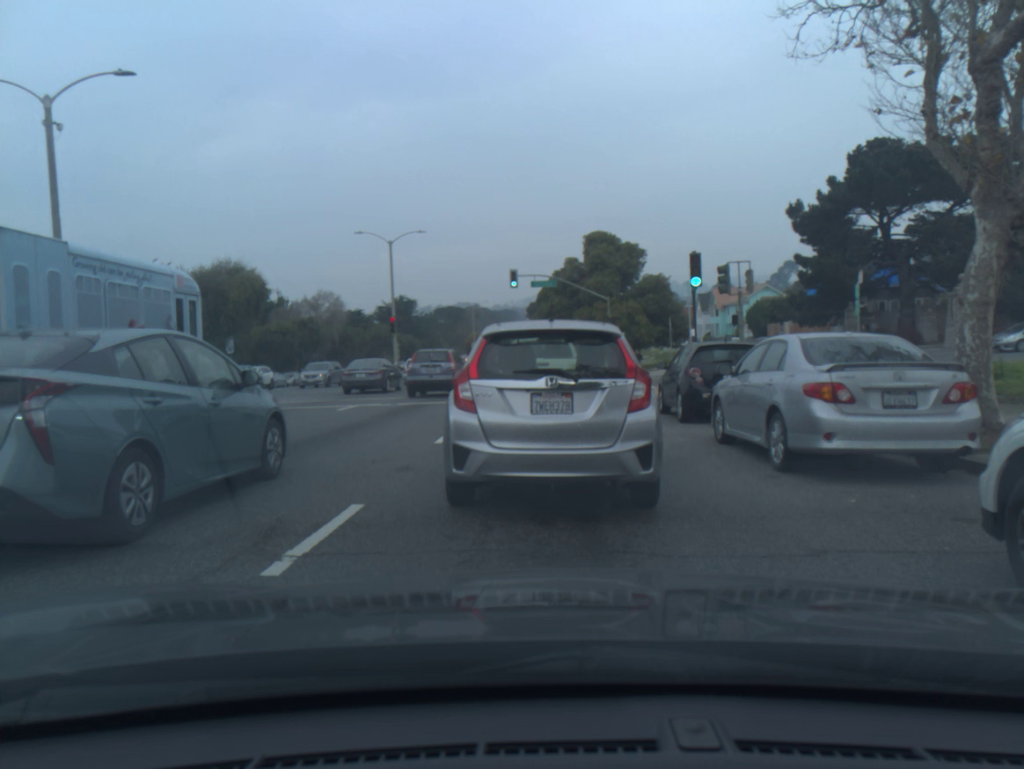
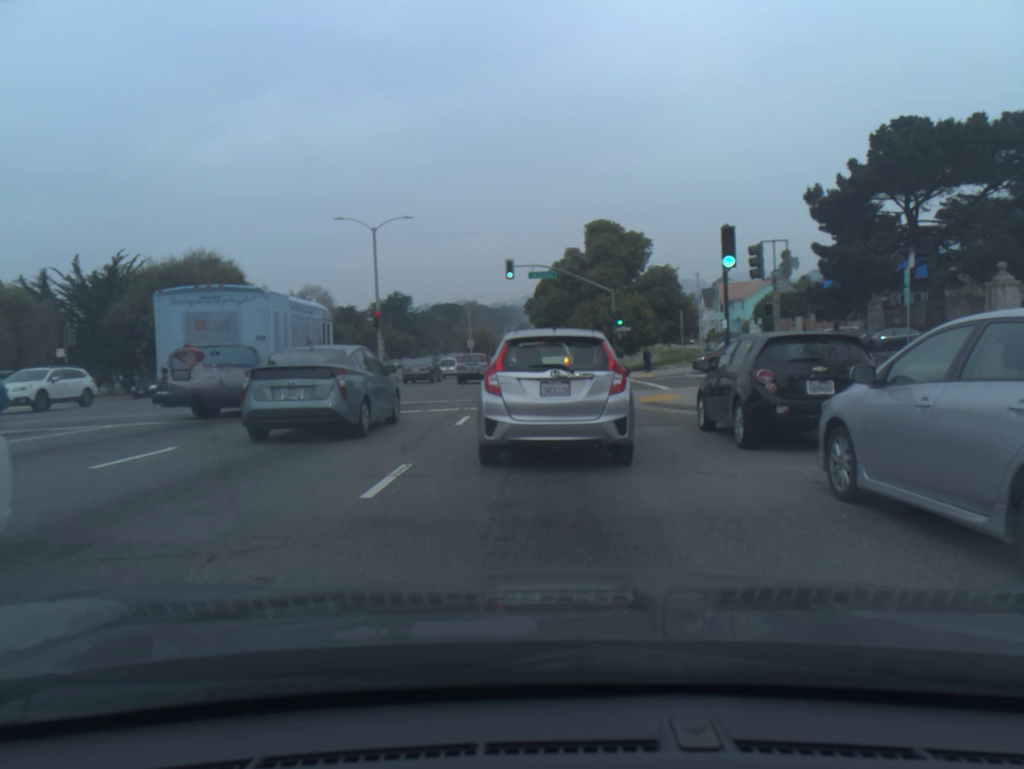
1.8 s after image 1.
(0.0, +4.4) m; 0°
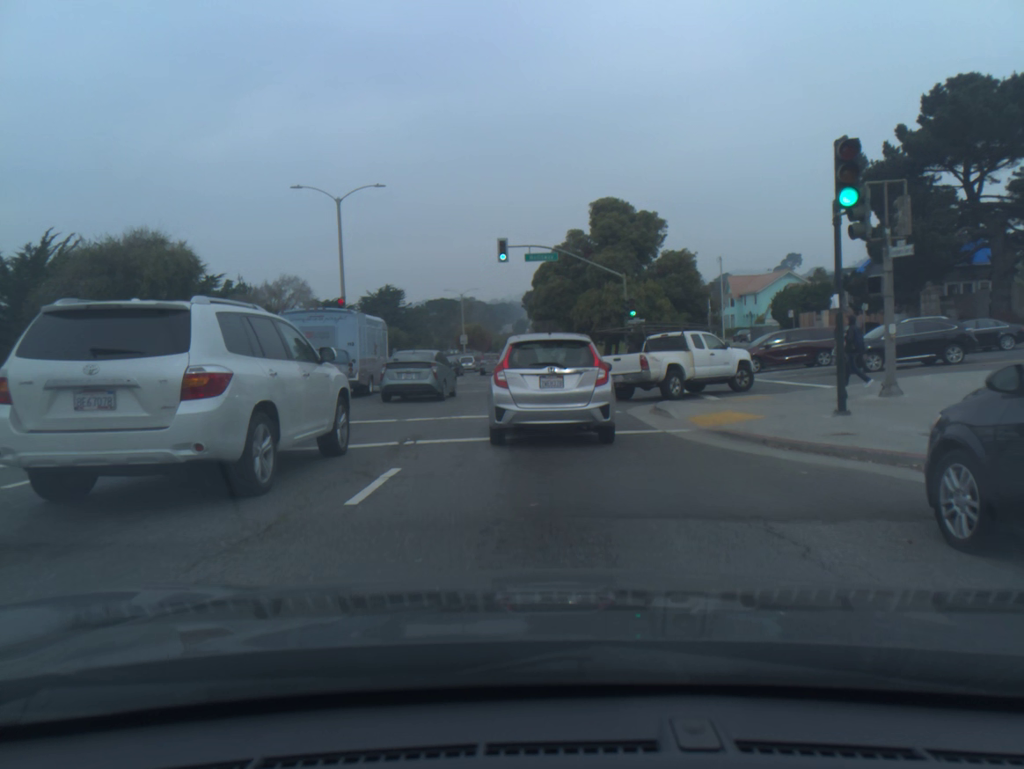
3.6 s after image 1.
(0.0, +7.7) m; 0°
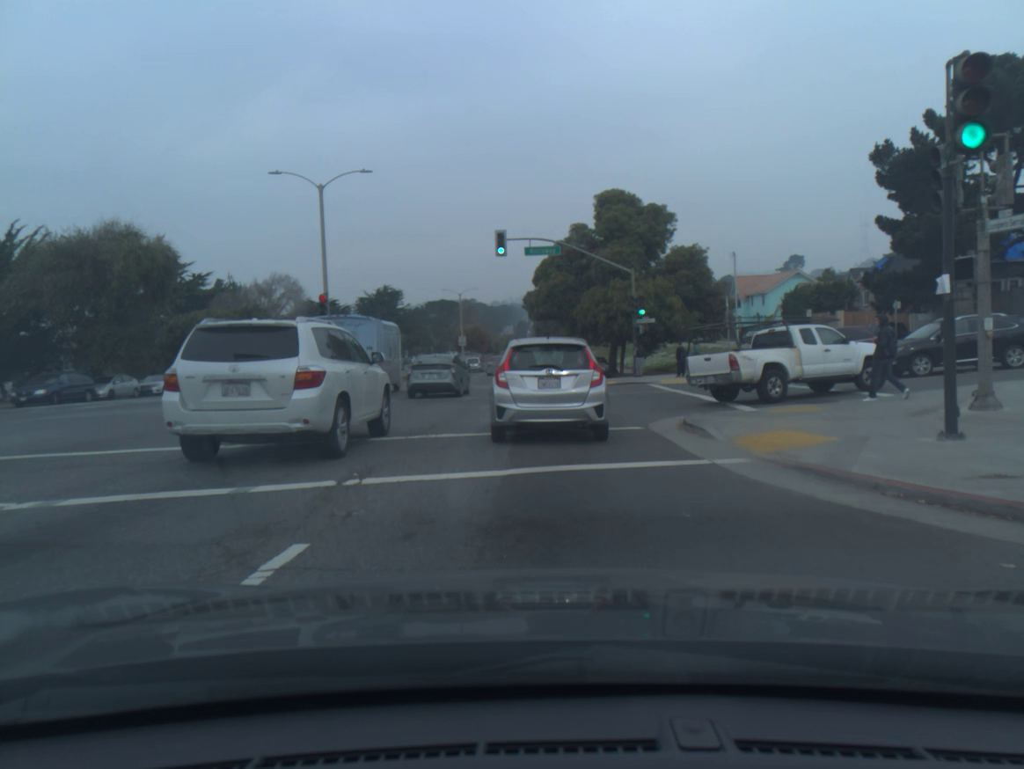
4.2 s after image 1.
(0.0, +3.3) m; 0°
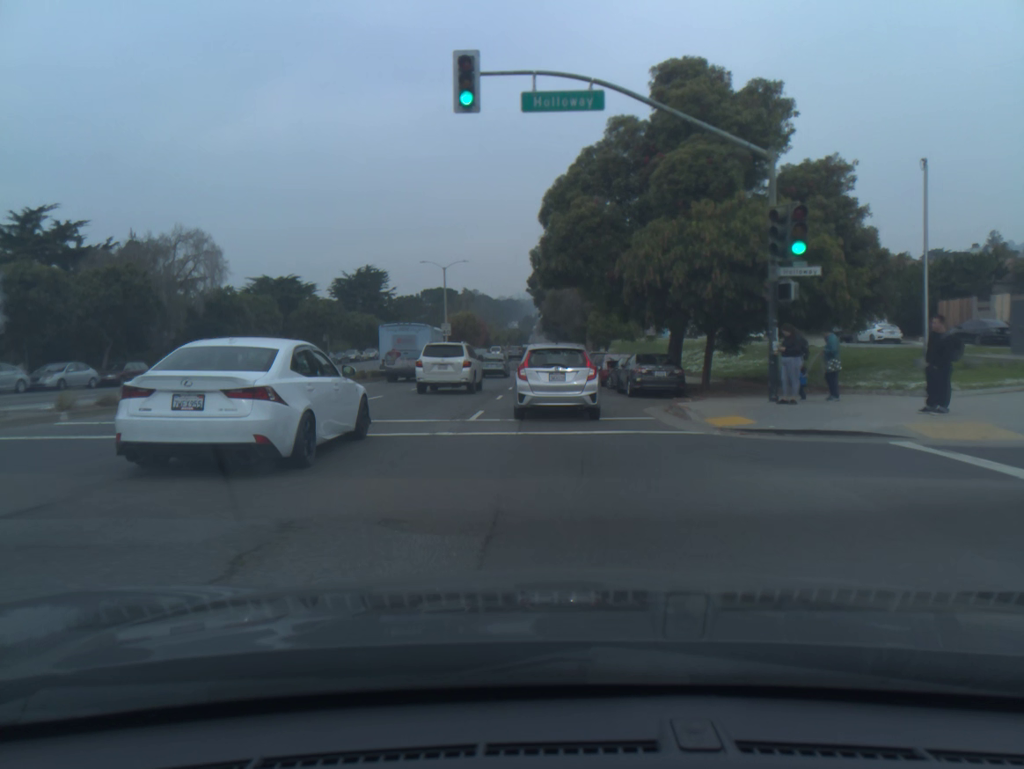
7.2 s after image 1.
(-0.1, +22.6) m; 0°
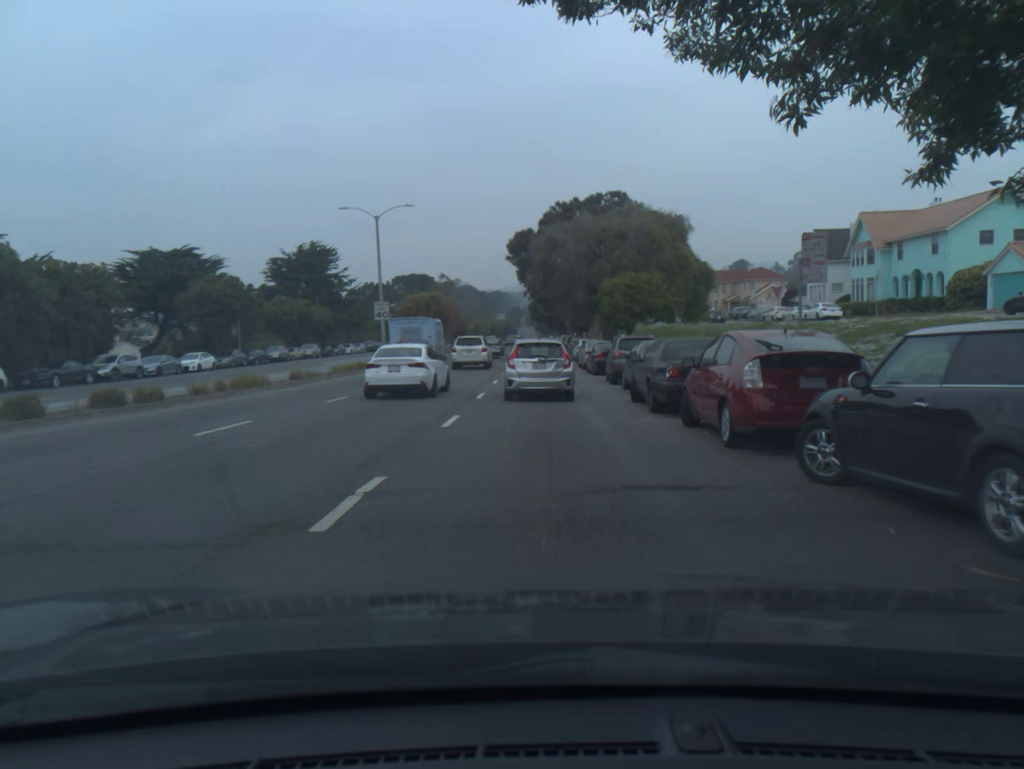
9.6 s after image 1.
(+0.1, +24.9) m; +1°
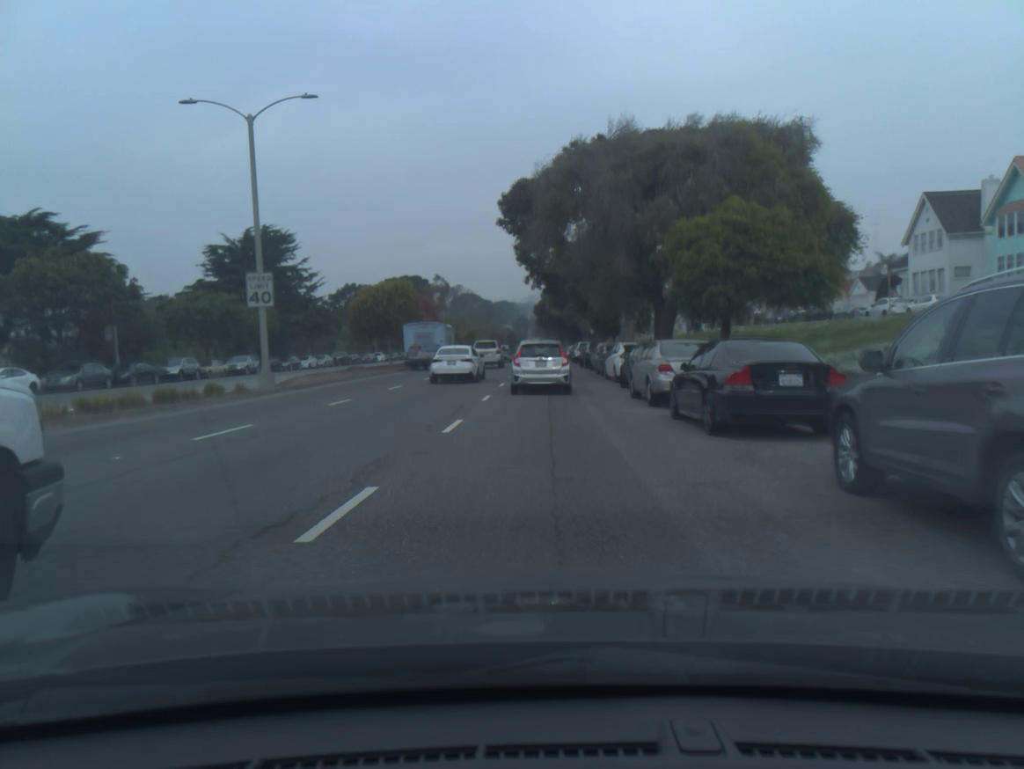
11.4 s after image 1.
(-0.1, +22.2) m; -1°
